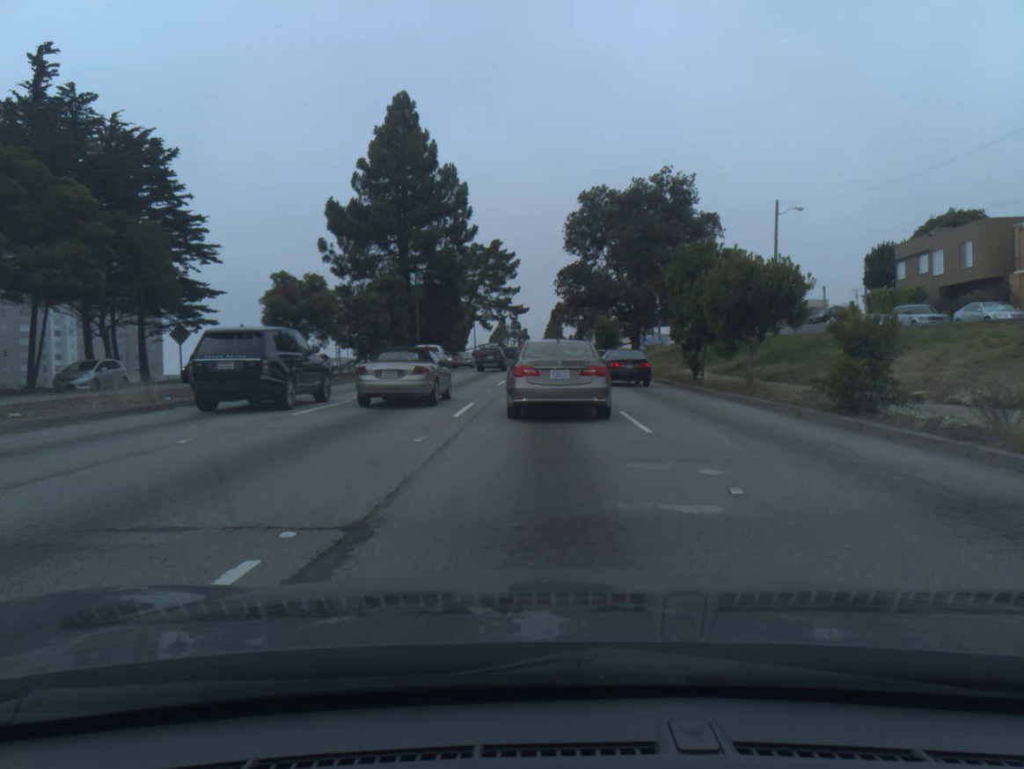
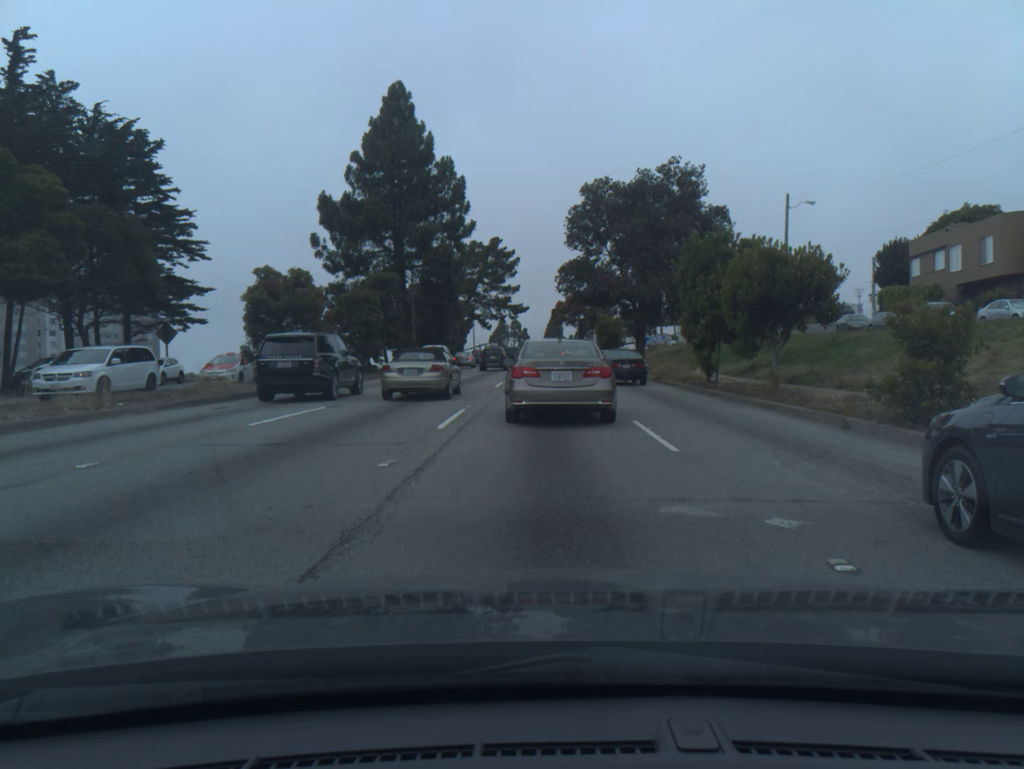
(0.0, +2.4) m; 0°
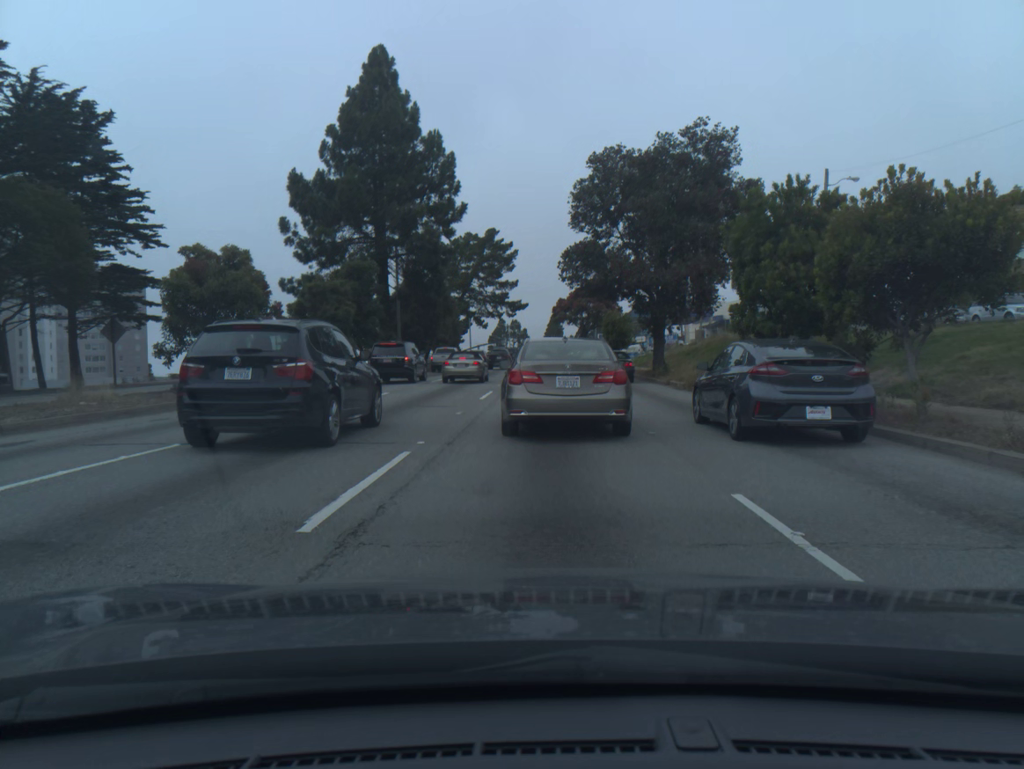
(-0.1, +7.3) m; 0°
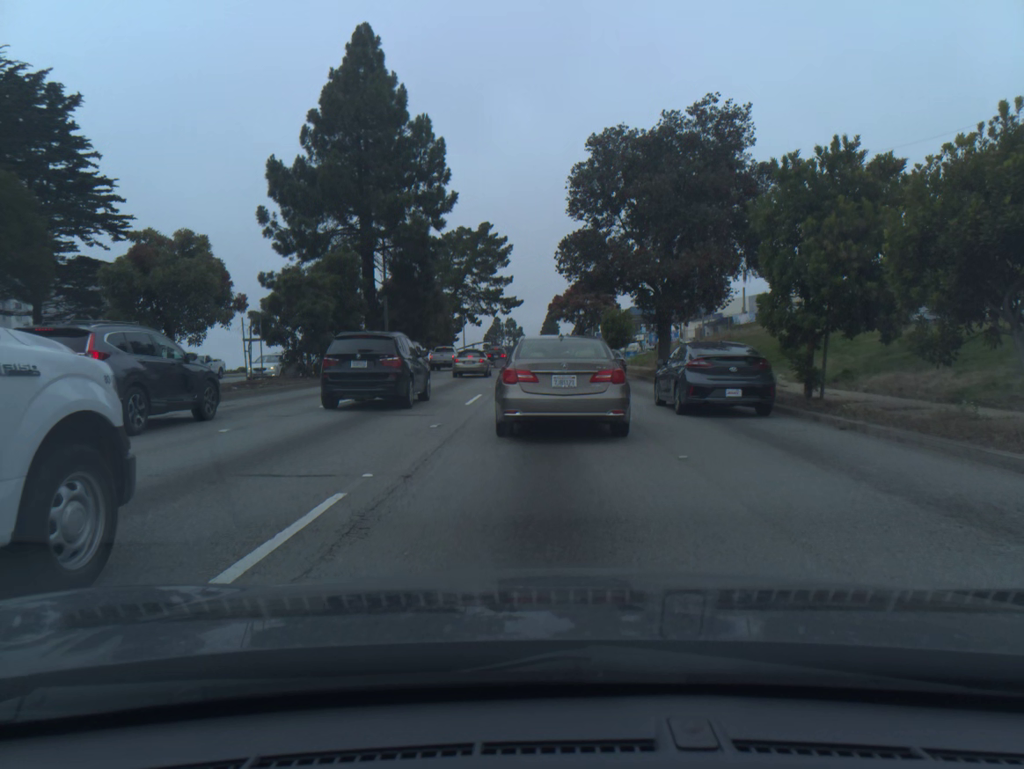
(0.0, +3.0) m; +1°
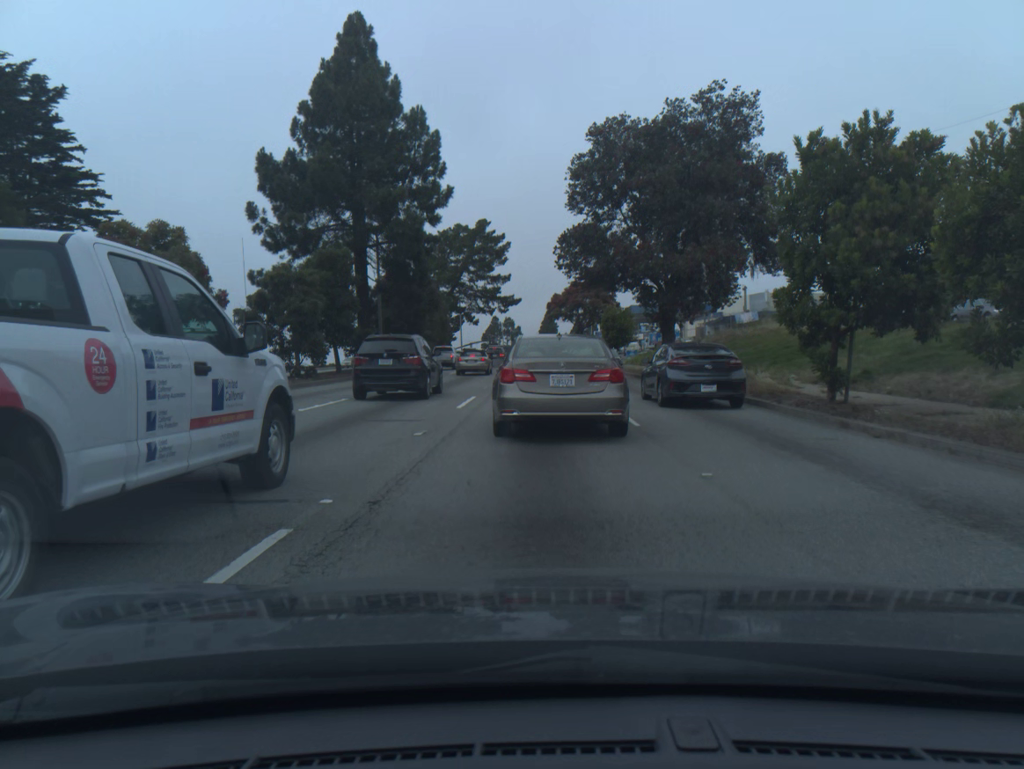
(0.0, +1.4) m; 0°
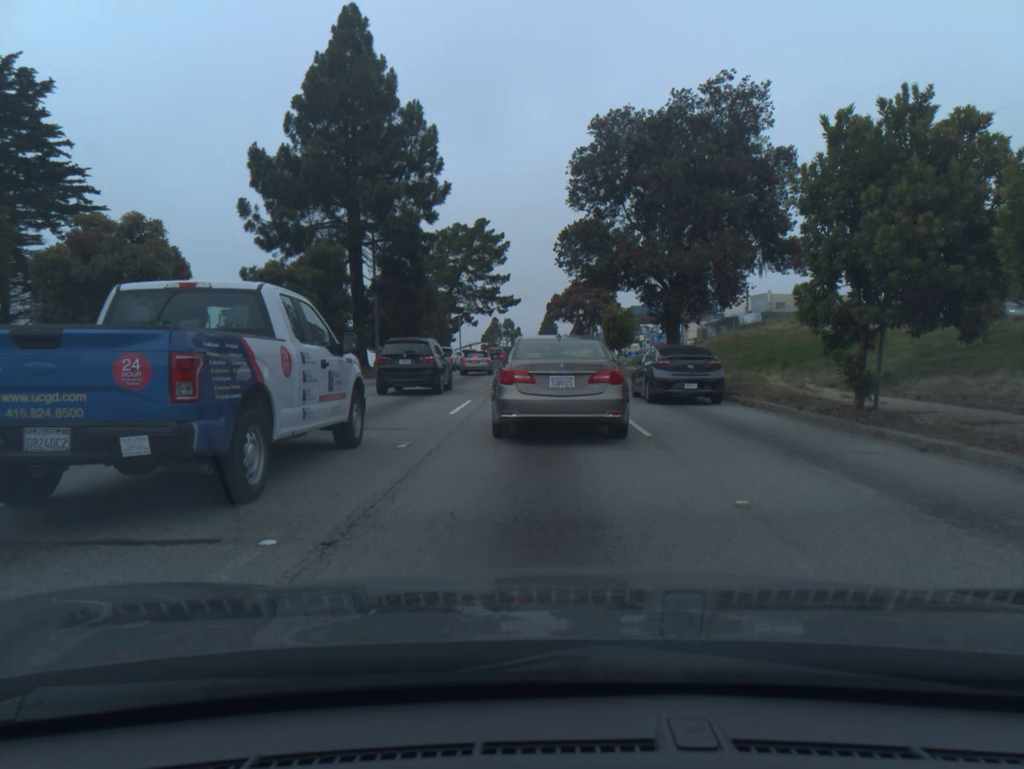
(0.0, +1.3) m; 0°
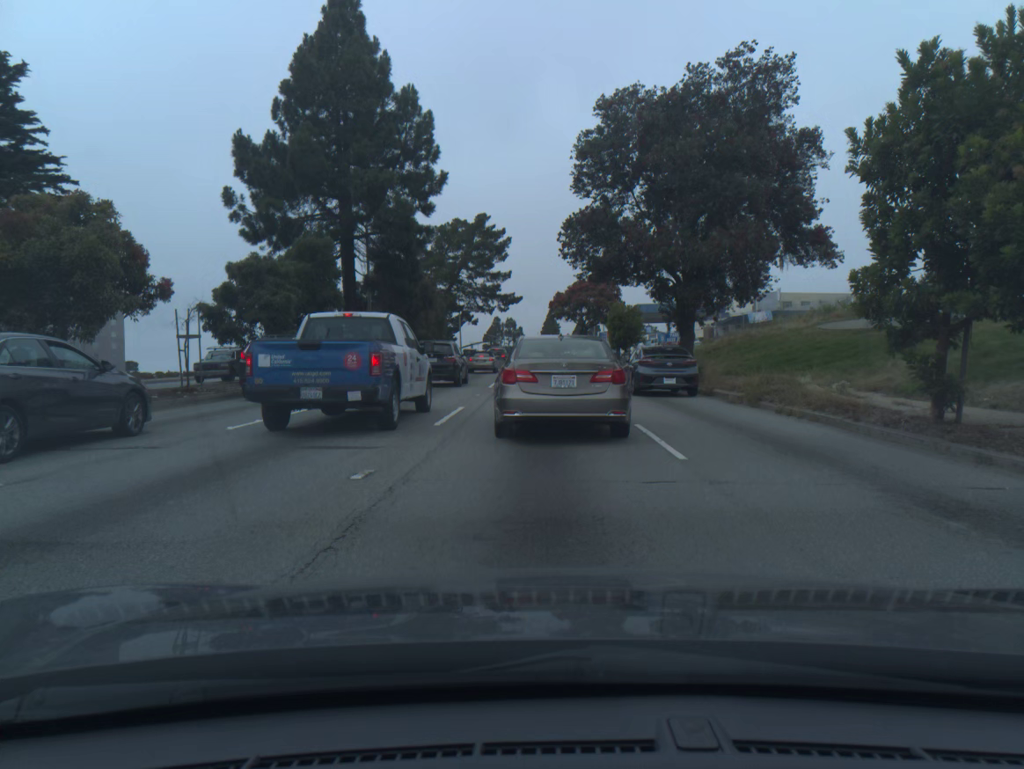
(0.0, +2.5) m; -1°
